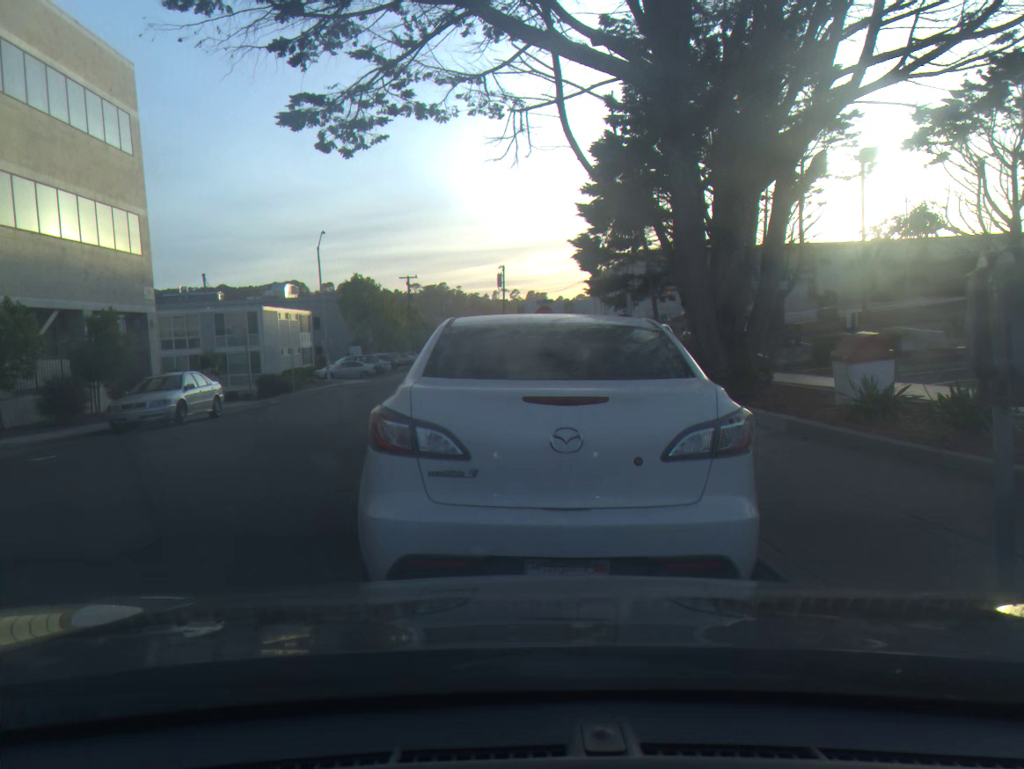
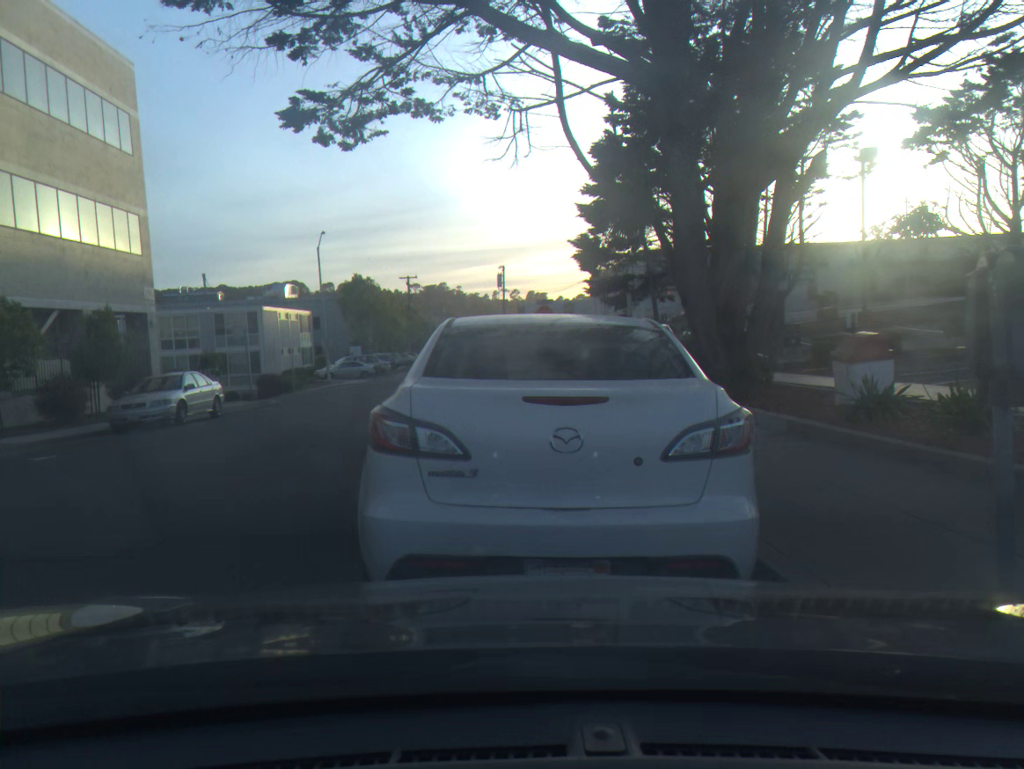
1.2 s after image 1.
(0.0, 0.0) m; 0°
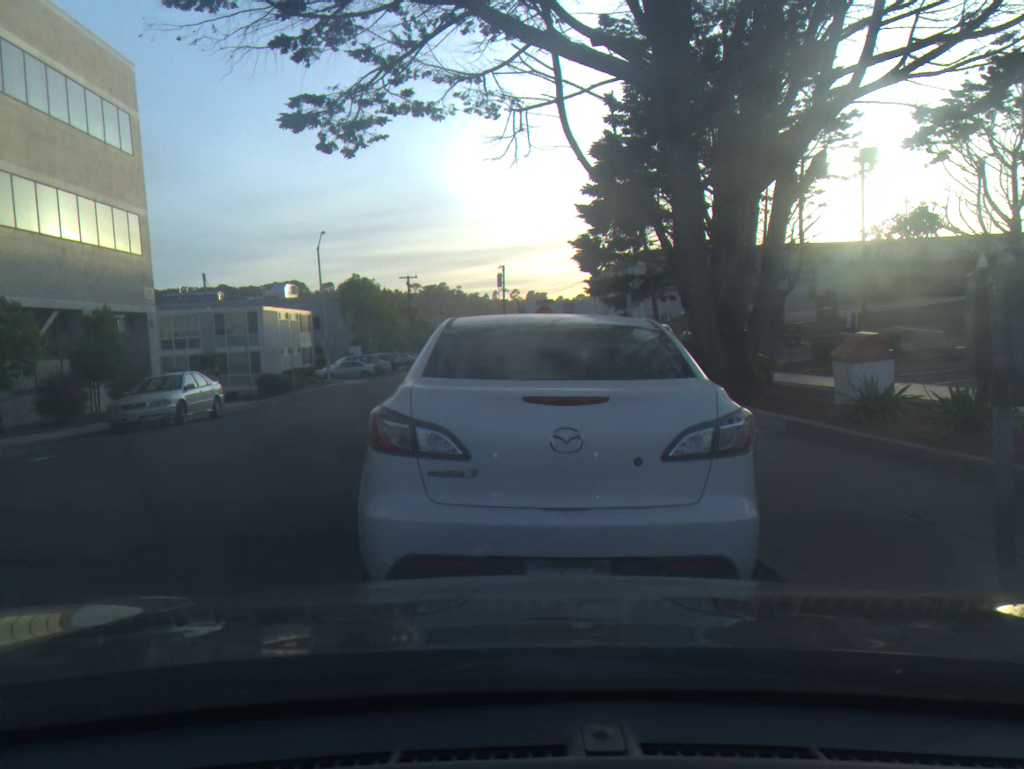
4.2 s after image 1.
(0.0, 0.0) m; 0°
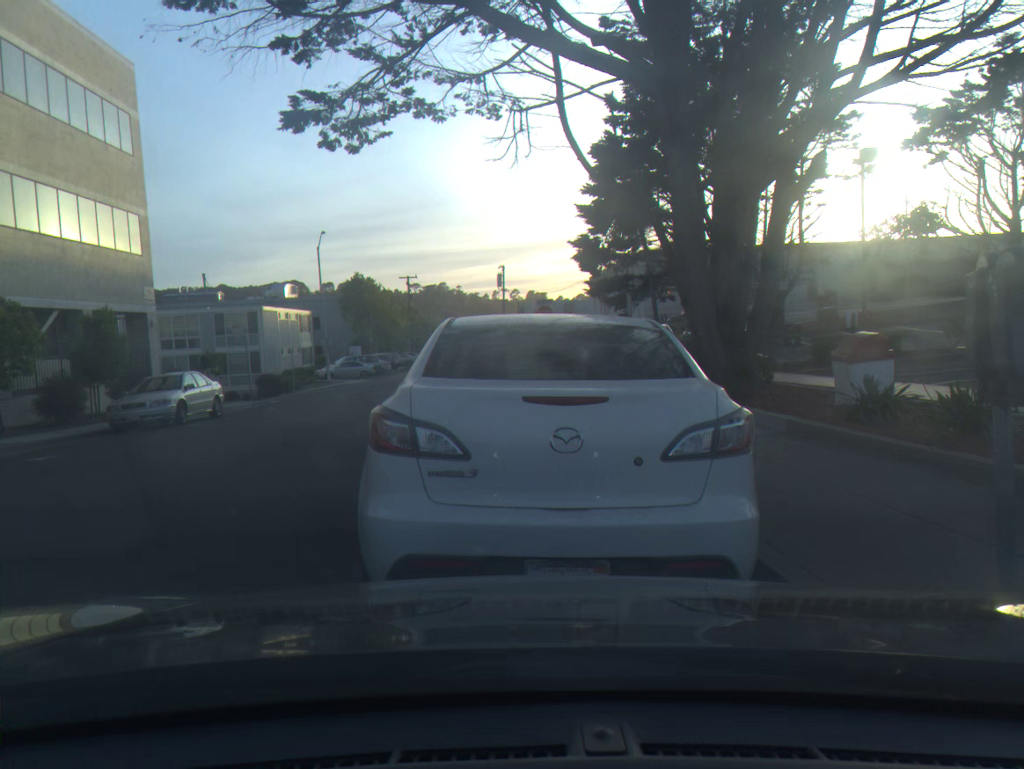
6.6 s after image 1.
(0.0, 0.0) m; 0°
